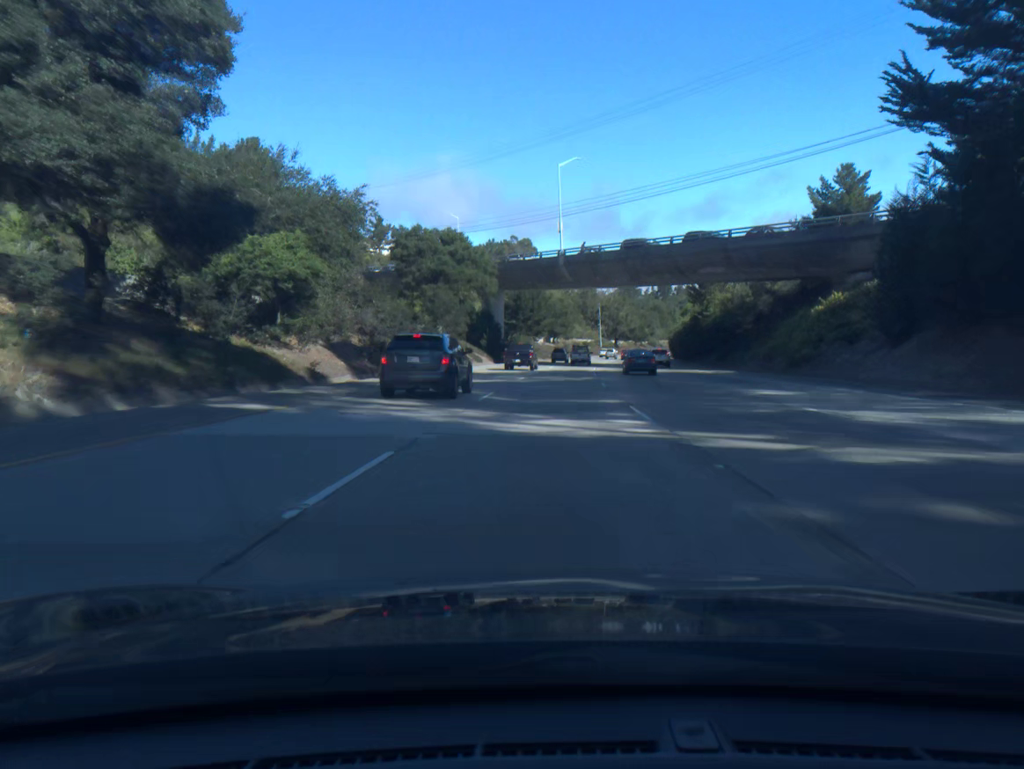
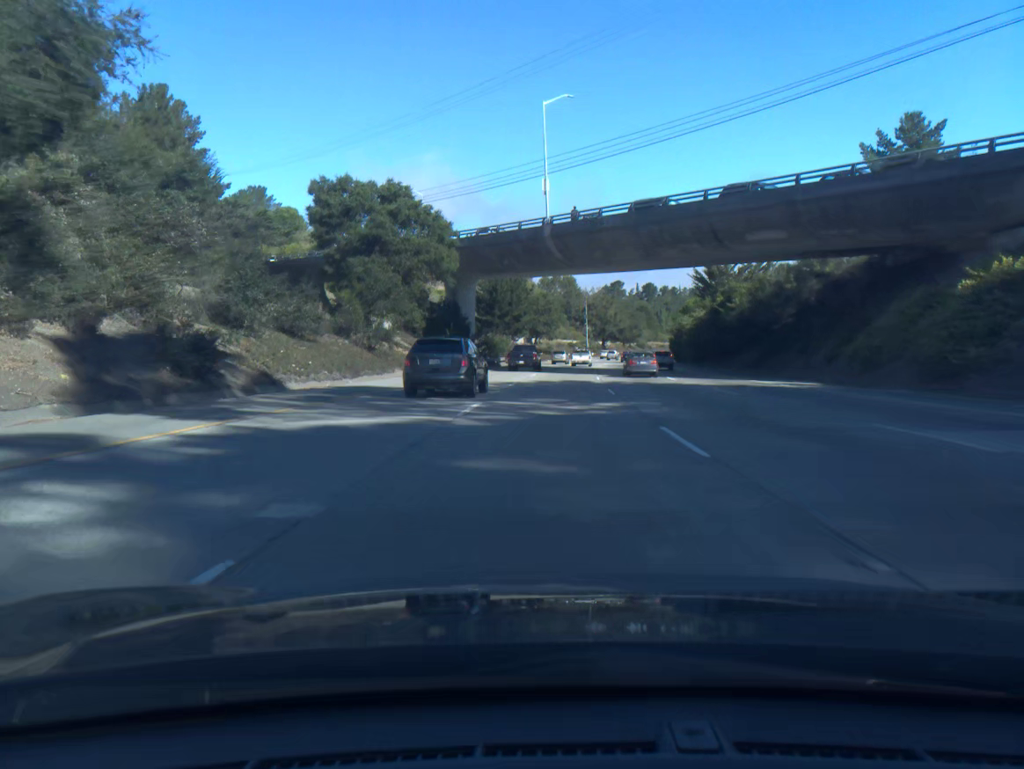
(+0.2, +19.4) m; +1°
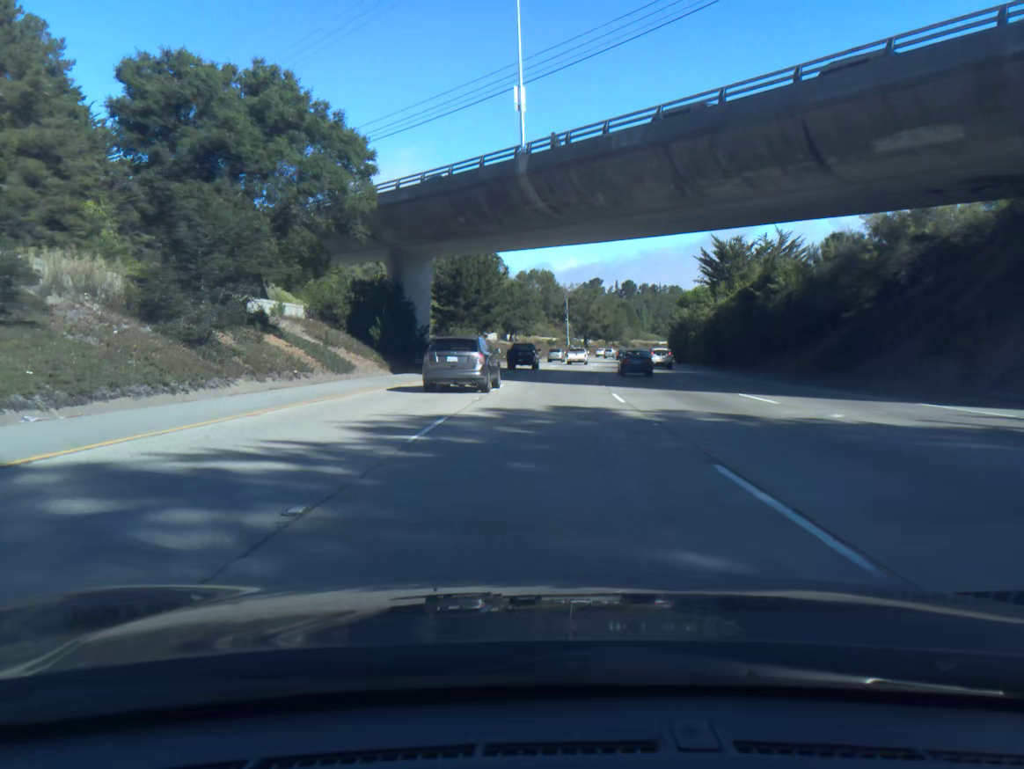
(+0.3, +19.5) m; +2°
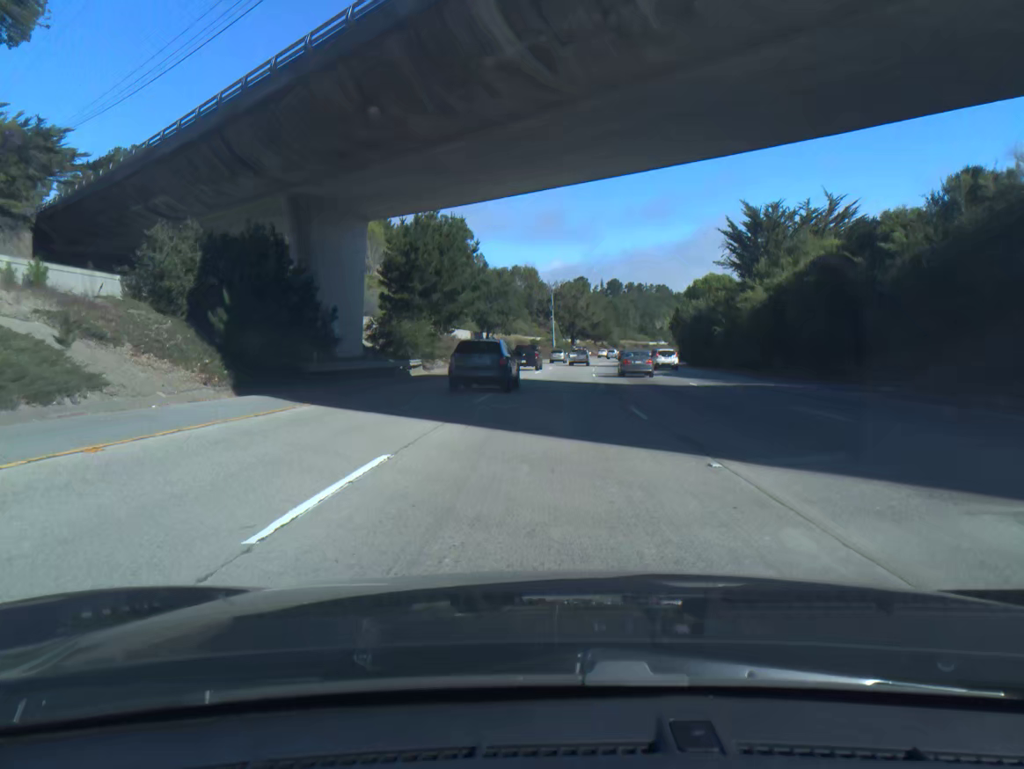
(+0.2, +19.5) m; +1°
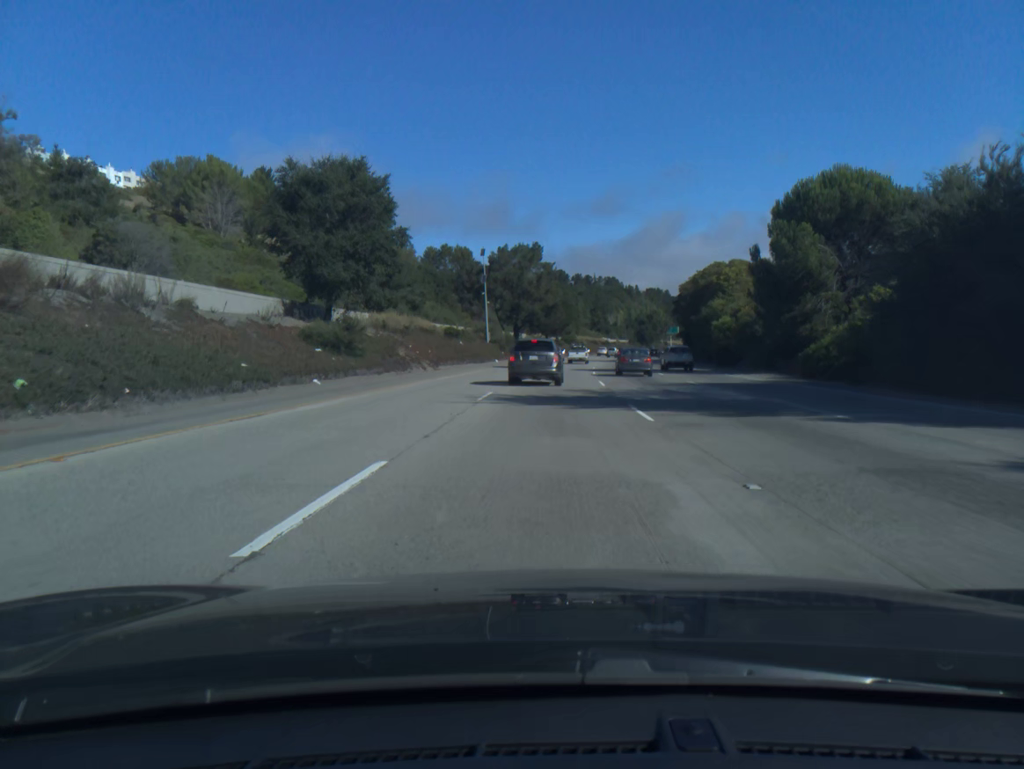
(+2.0, +58.8) m; +4°
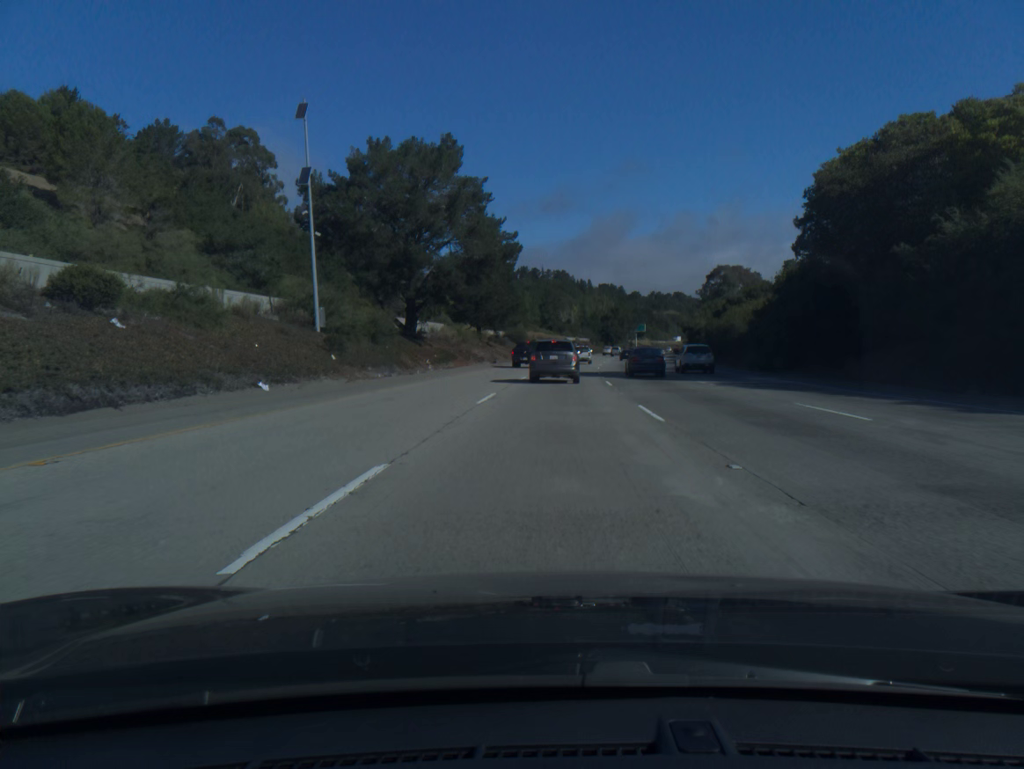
(+2.0, +58.6) m; +4°
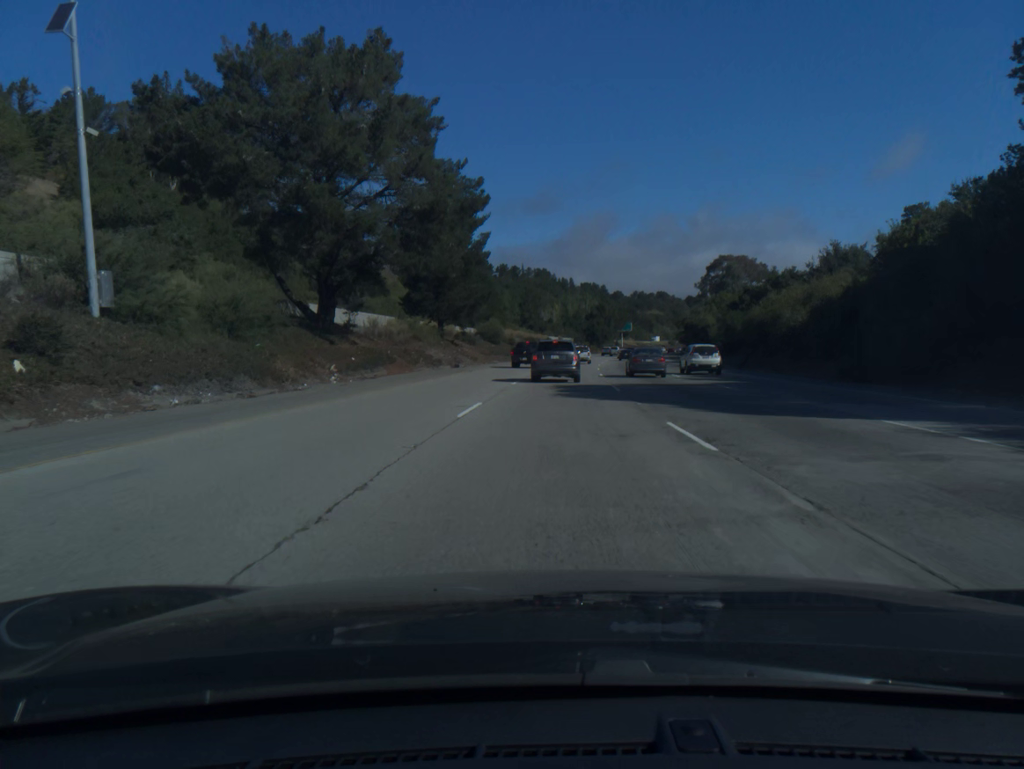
(+0.2, +19.2) m; +1°
